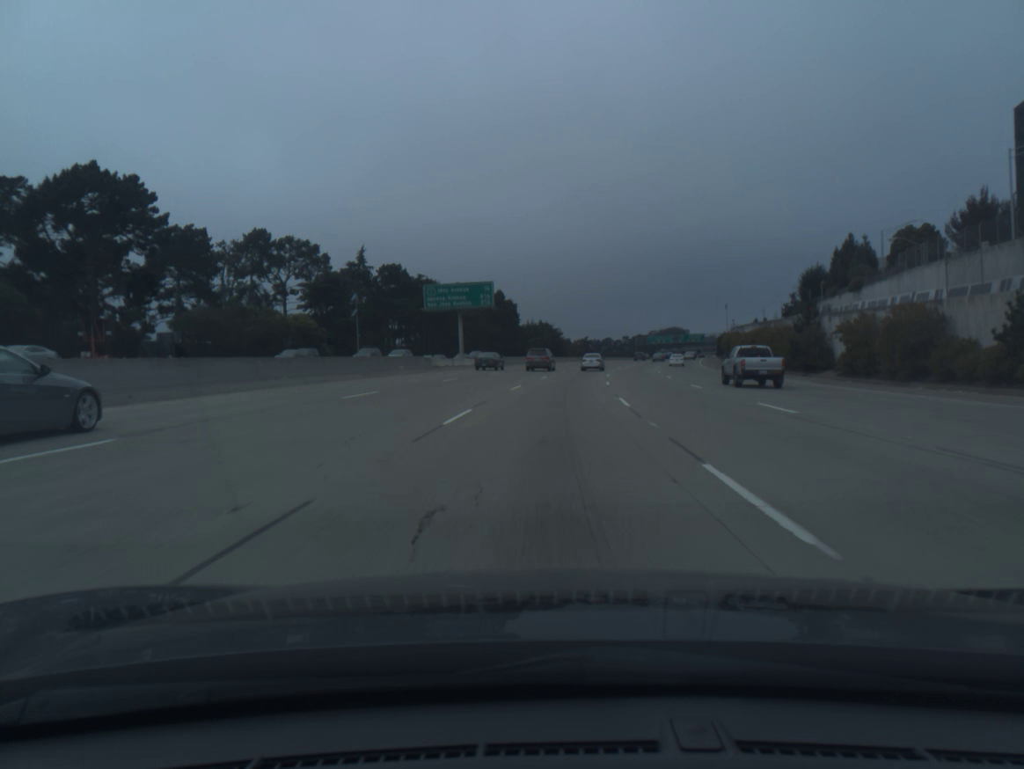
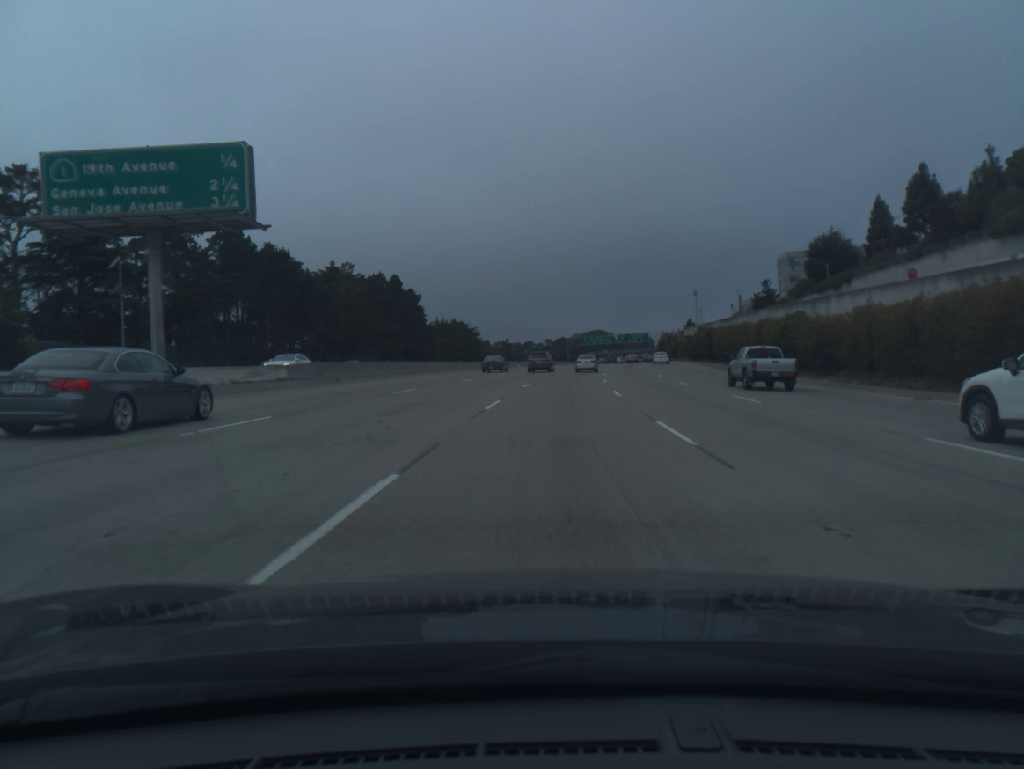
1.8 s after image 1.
(+2.4, +52.6) m; +6°
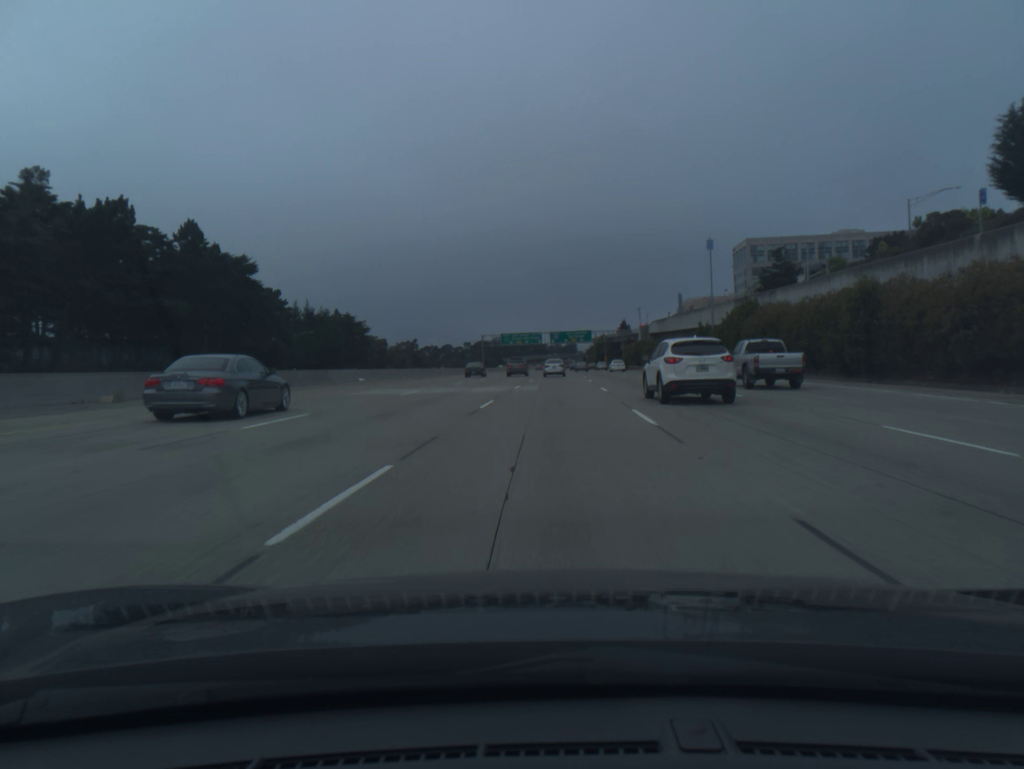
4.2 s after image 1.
(+4.0, +70.2) m; +6°
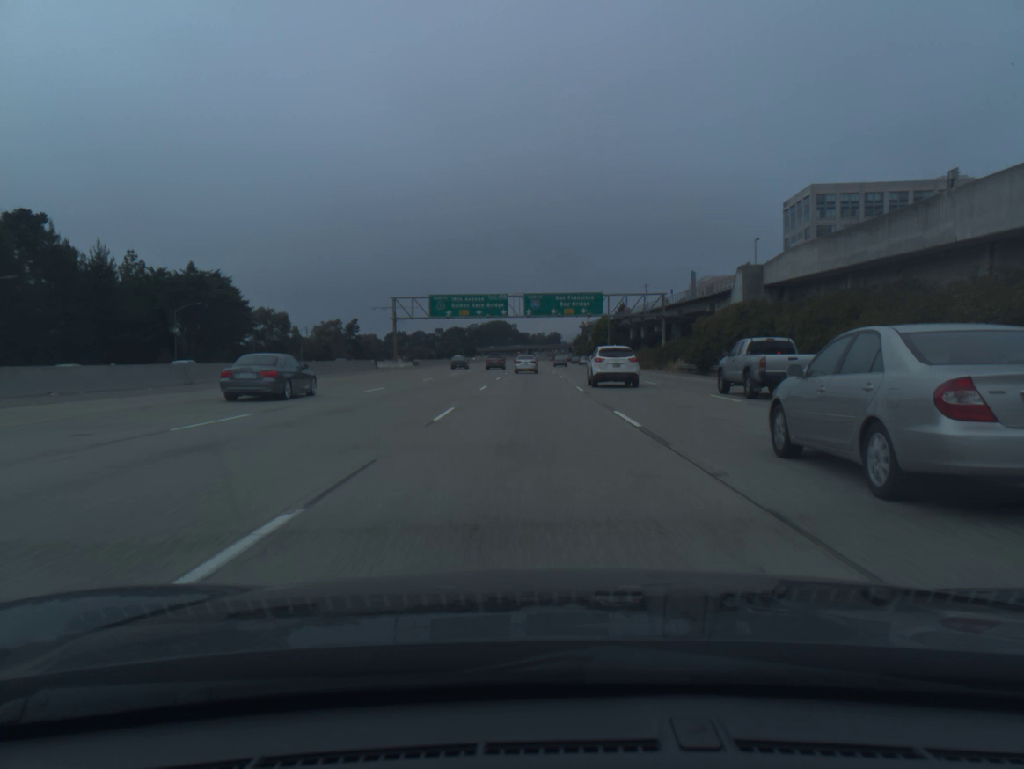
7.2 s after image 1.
(+2.2, +87.7) m; +1°
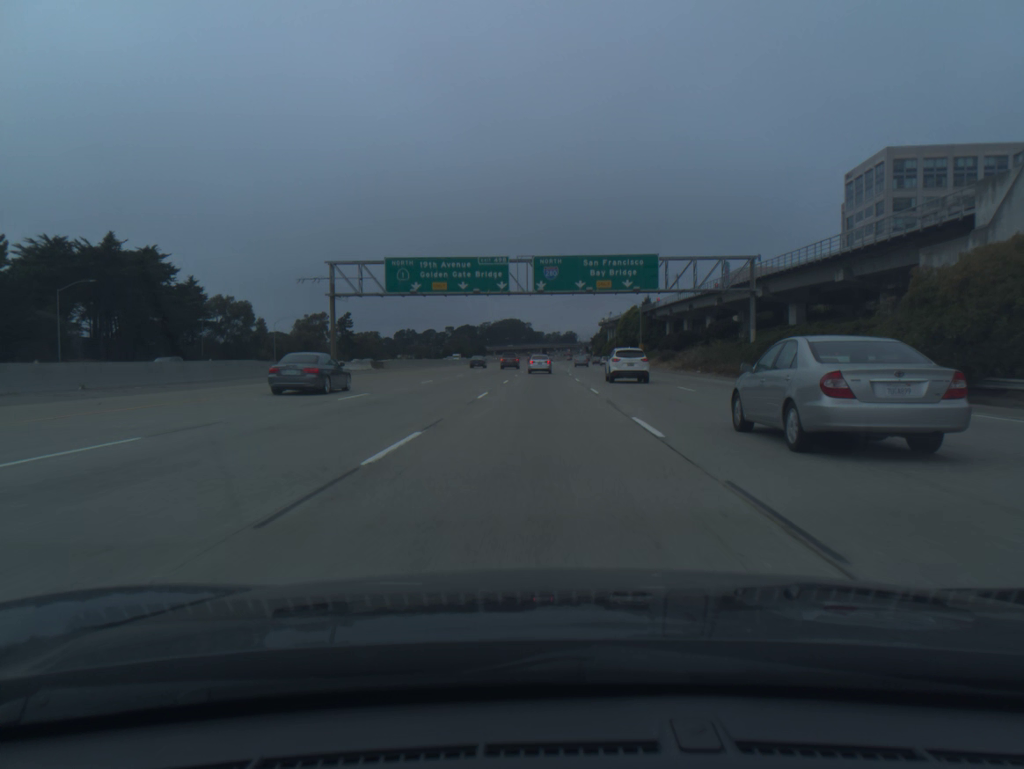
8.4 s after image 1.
(-0.3, +34.9) m; -1°
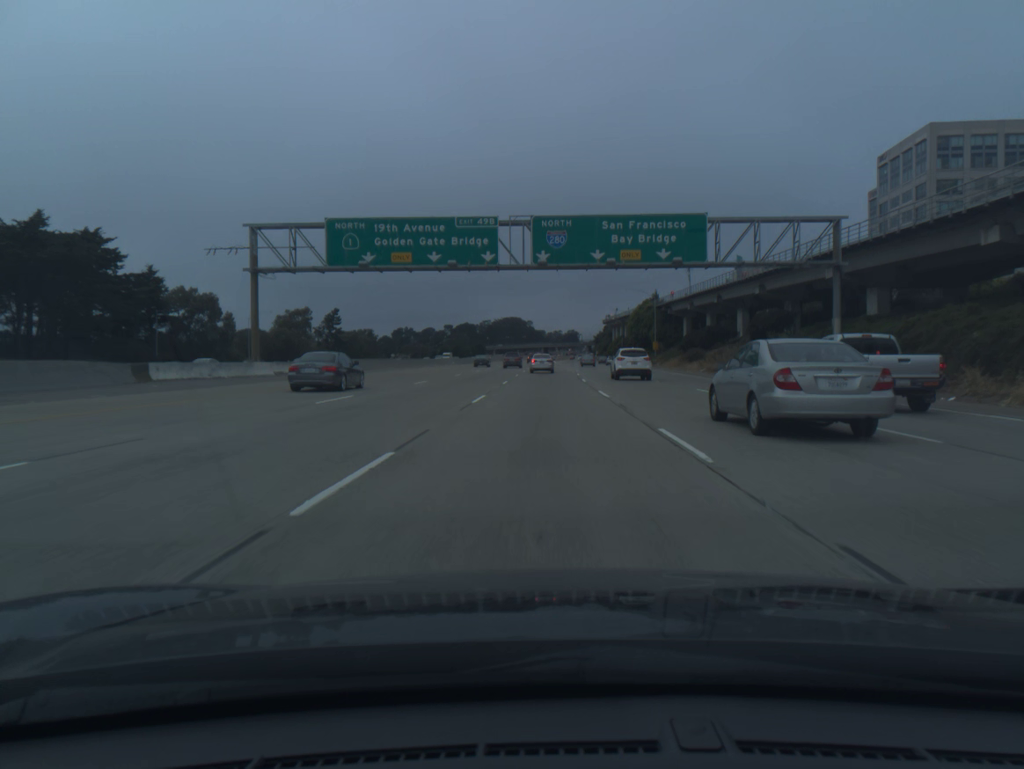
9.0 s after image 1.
(0.0, +17.3) m; 0°
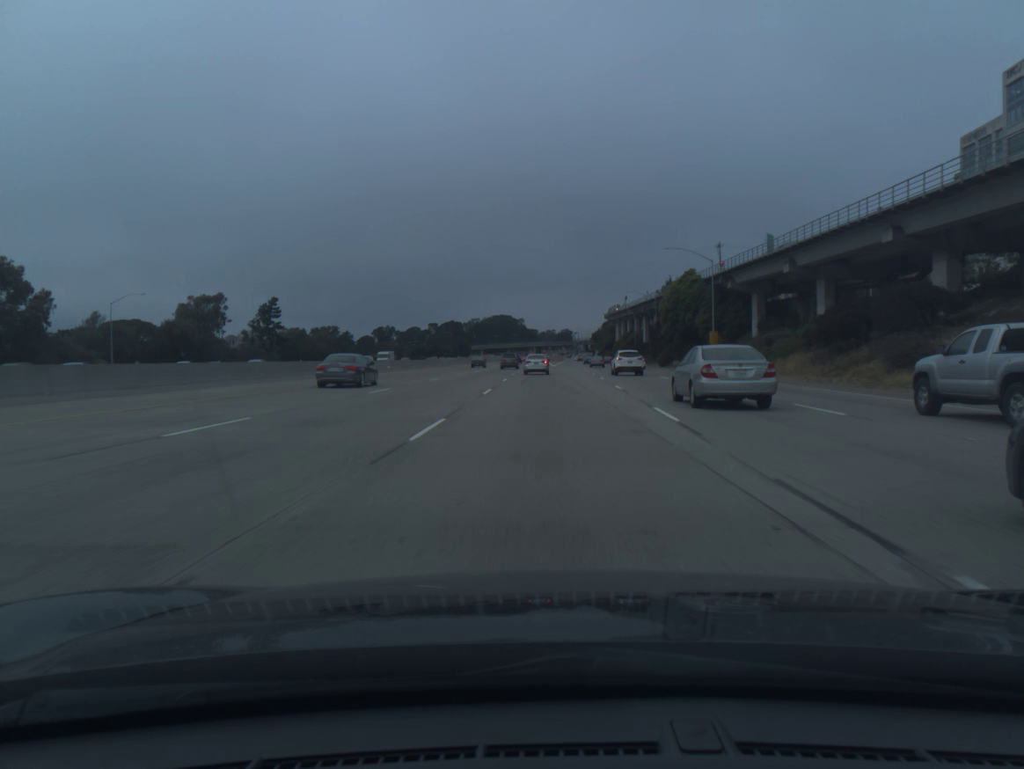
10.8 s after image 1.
(+0.3, +51.5) m; +1°
